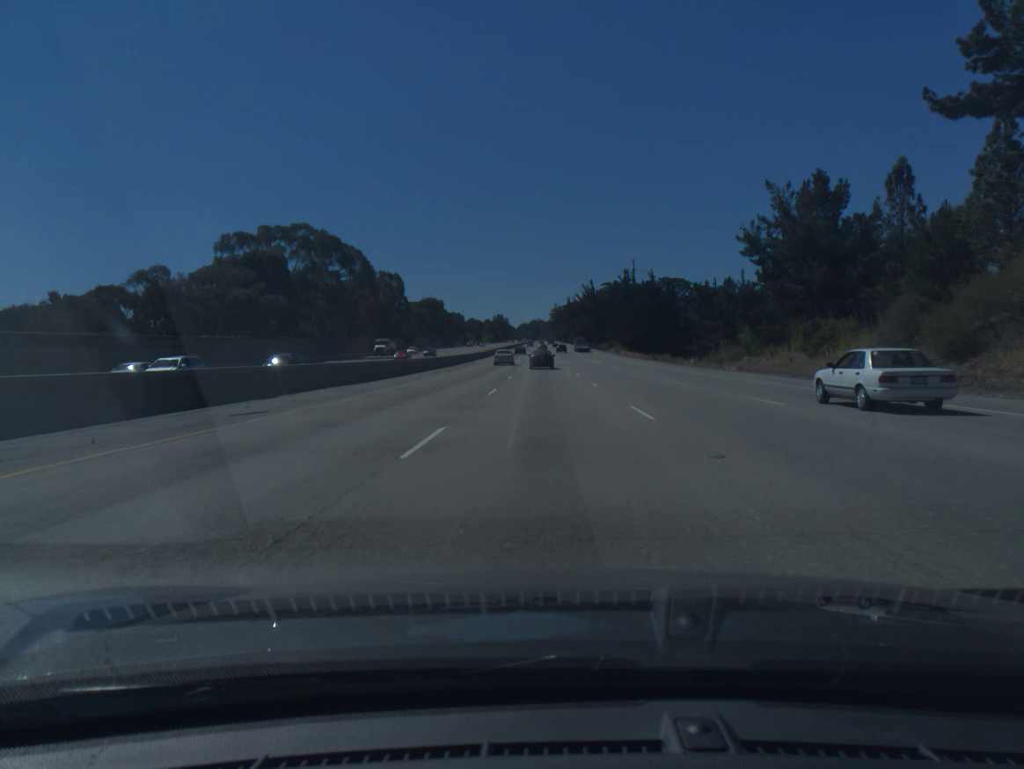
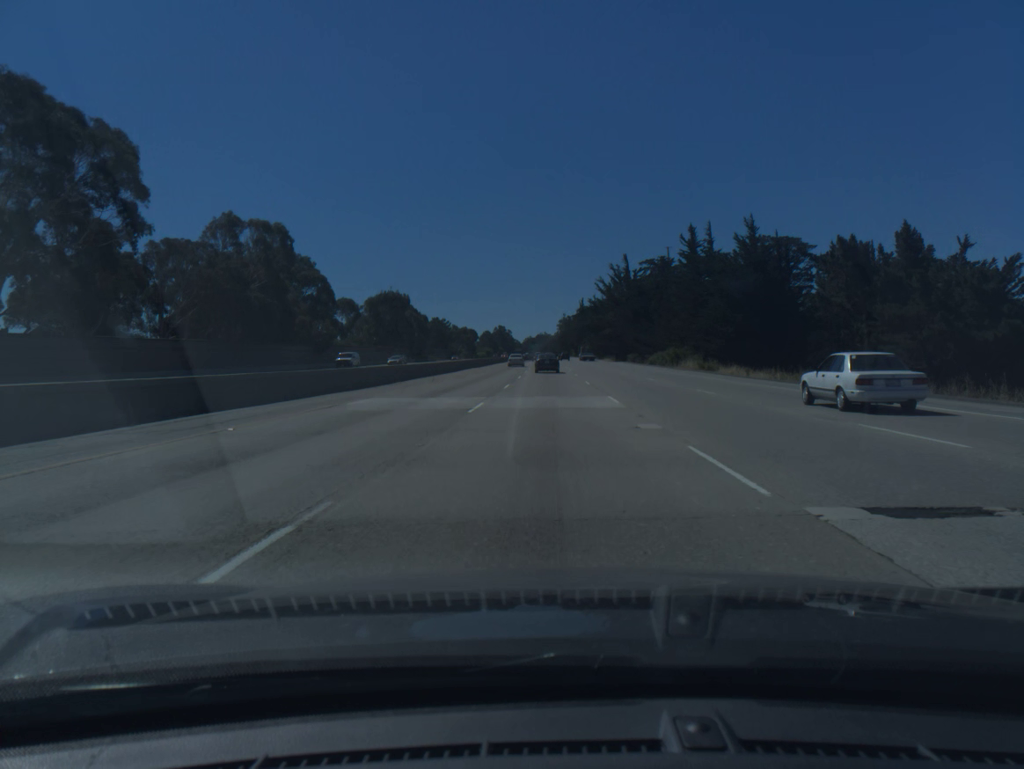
(-0.2, +80.4) m; 0°
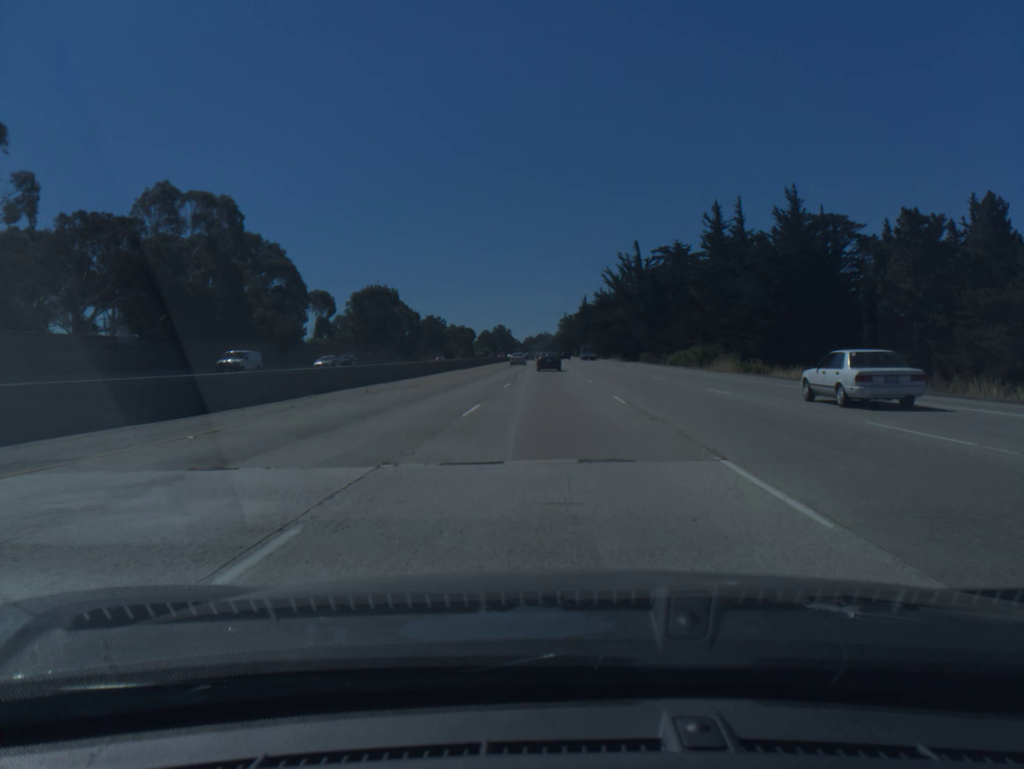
(0.0, +15.9) m; 0°
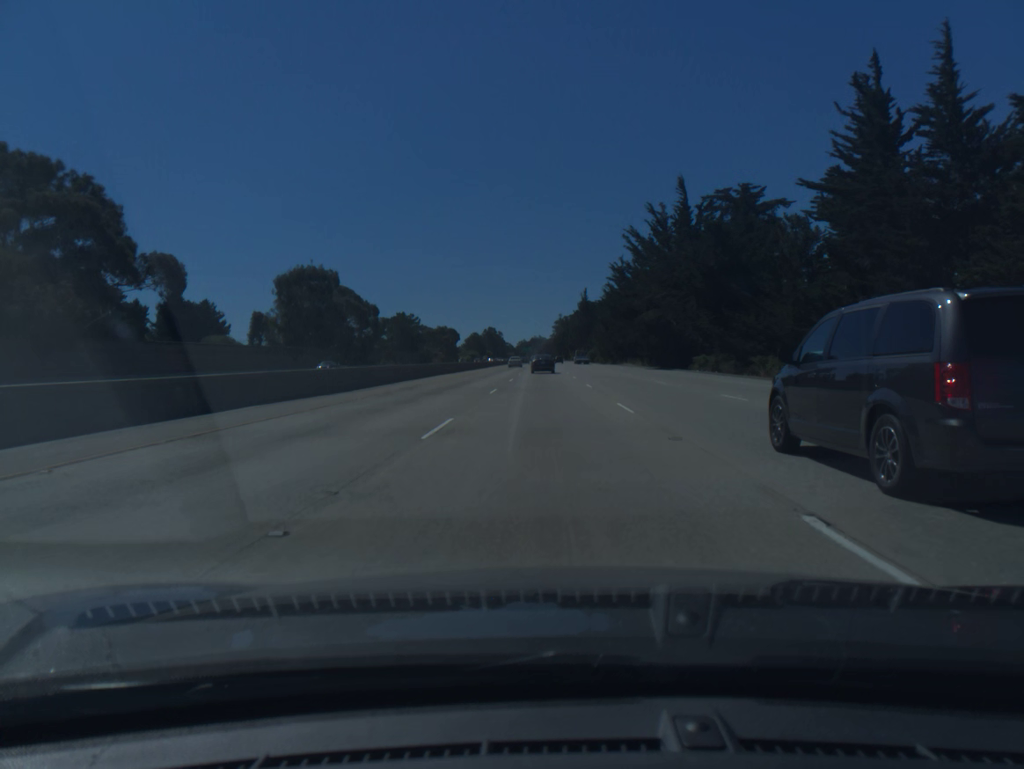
(+0.2, +47.4) m; 0°
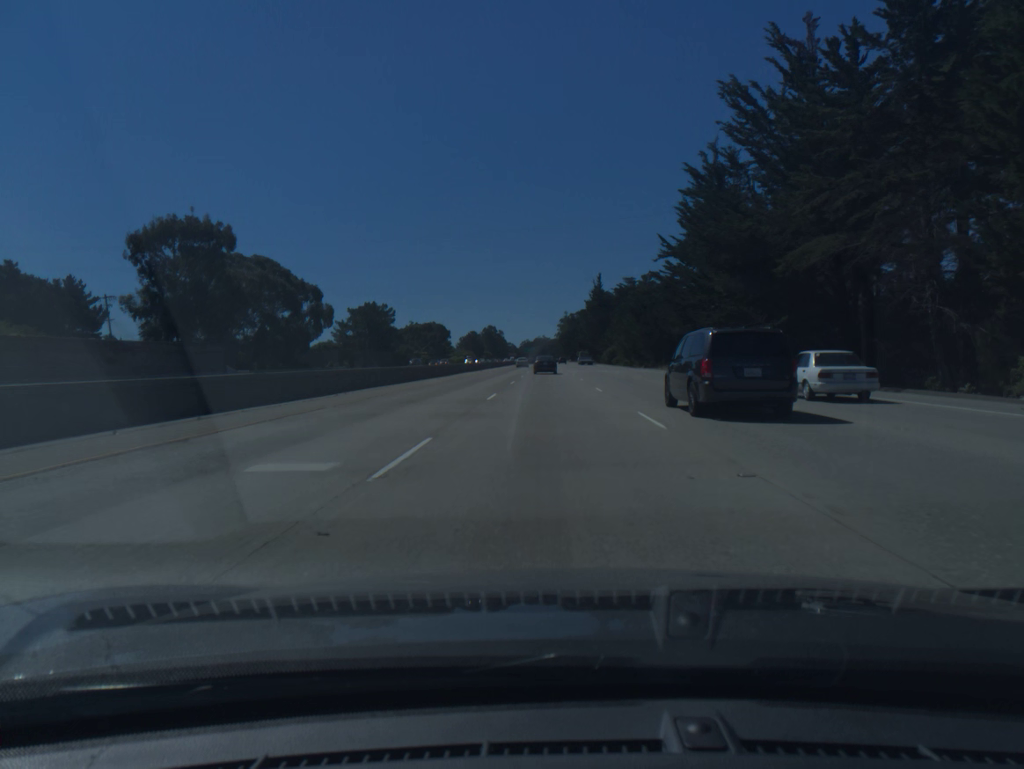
(-0.2, +47.4) m; 0°
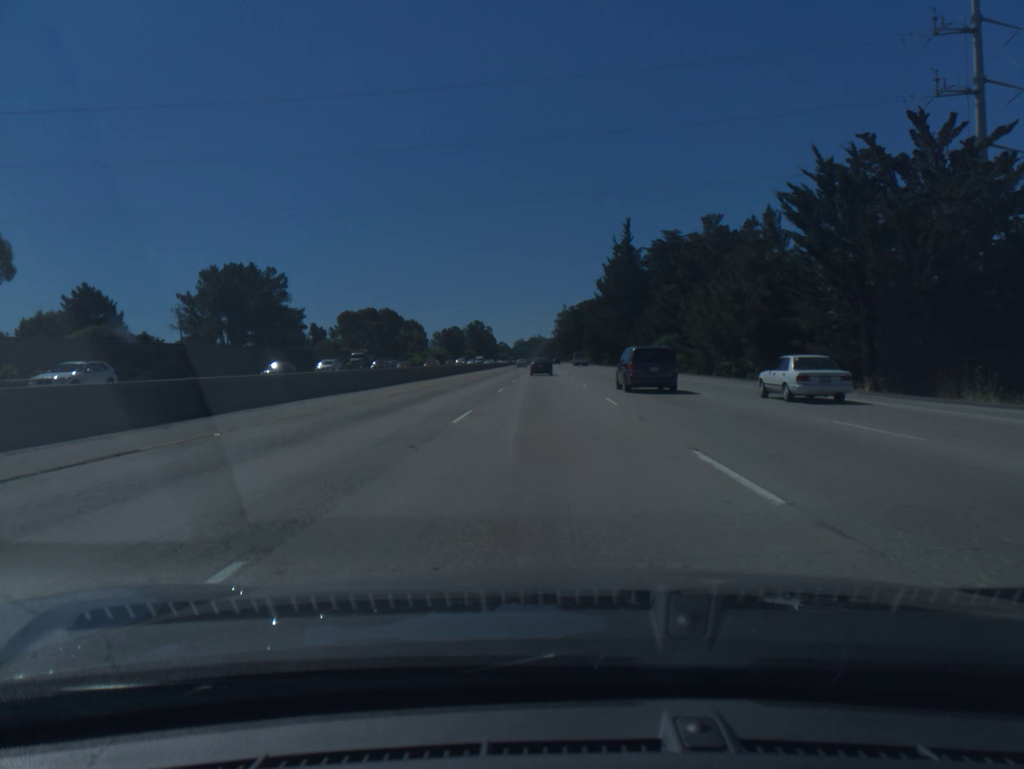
(+0.3, +79.3) m; 0°
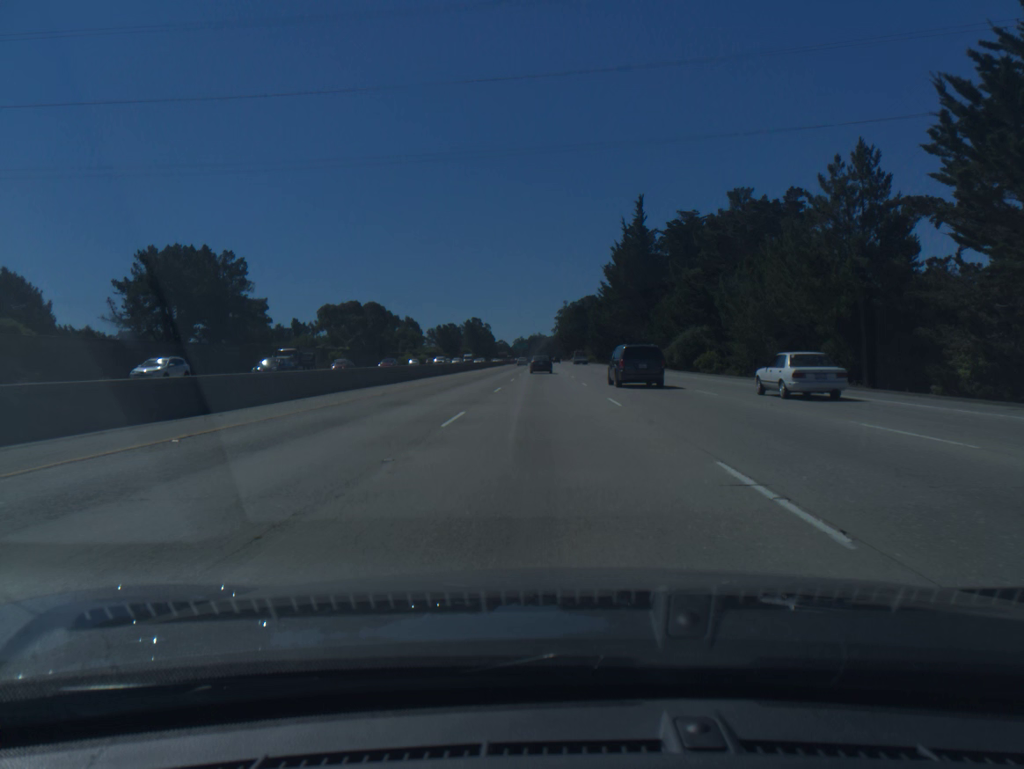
(0.0, +15.9) m; 0°
